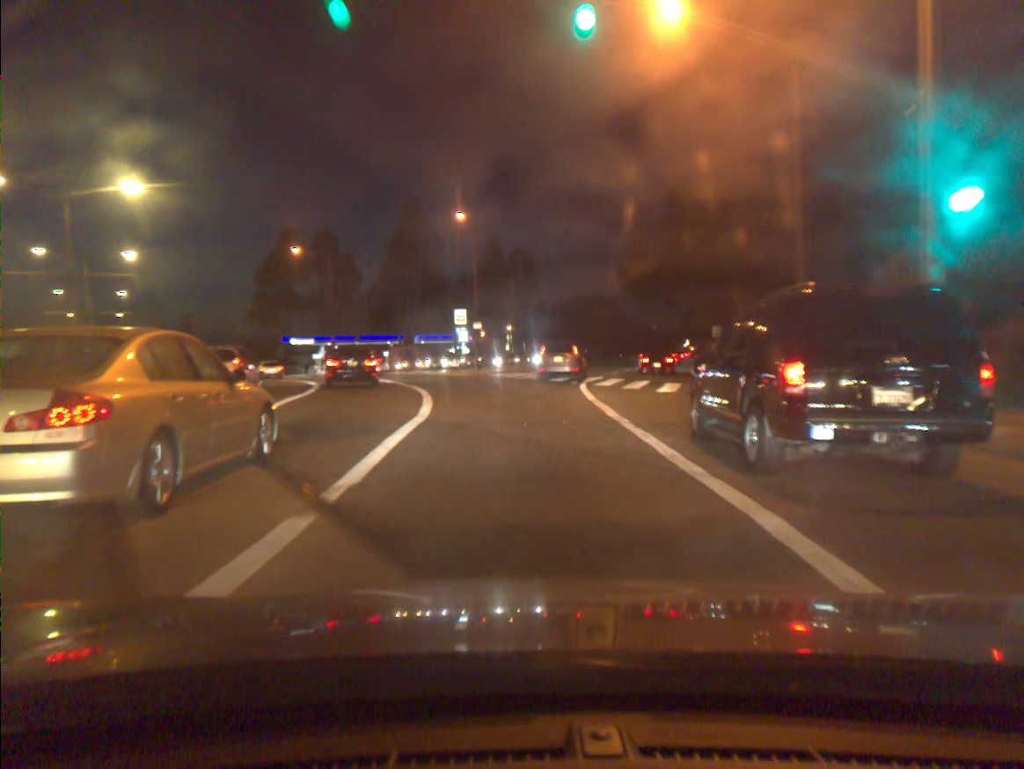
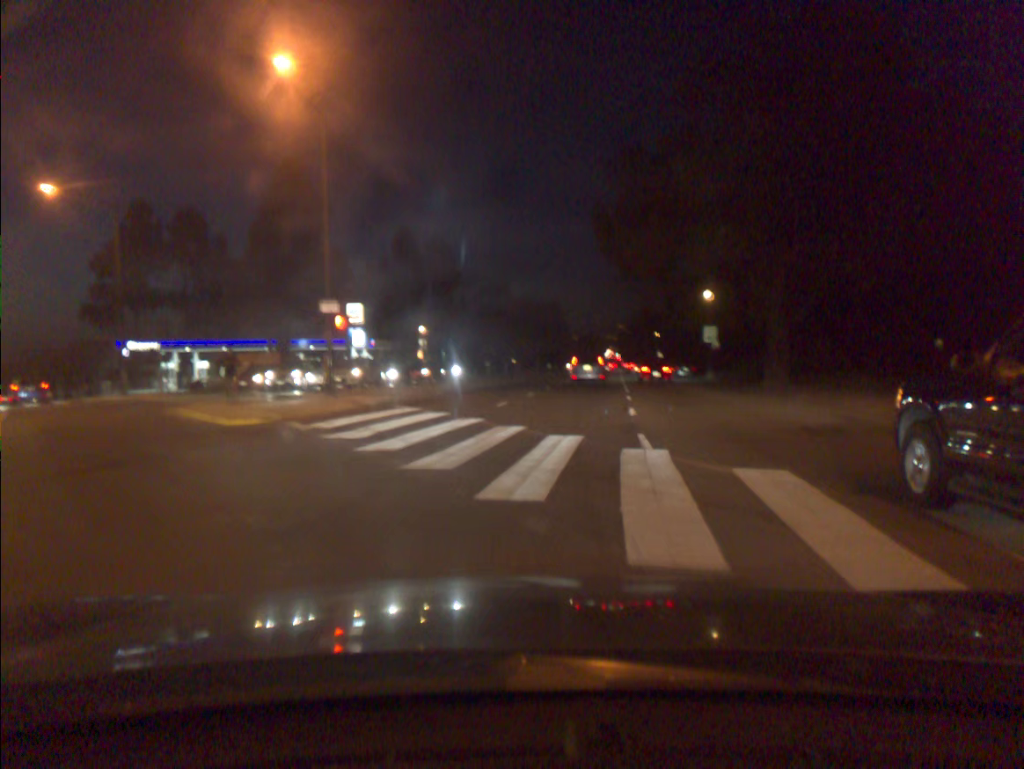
(+0.8, +26.3) m; +6°
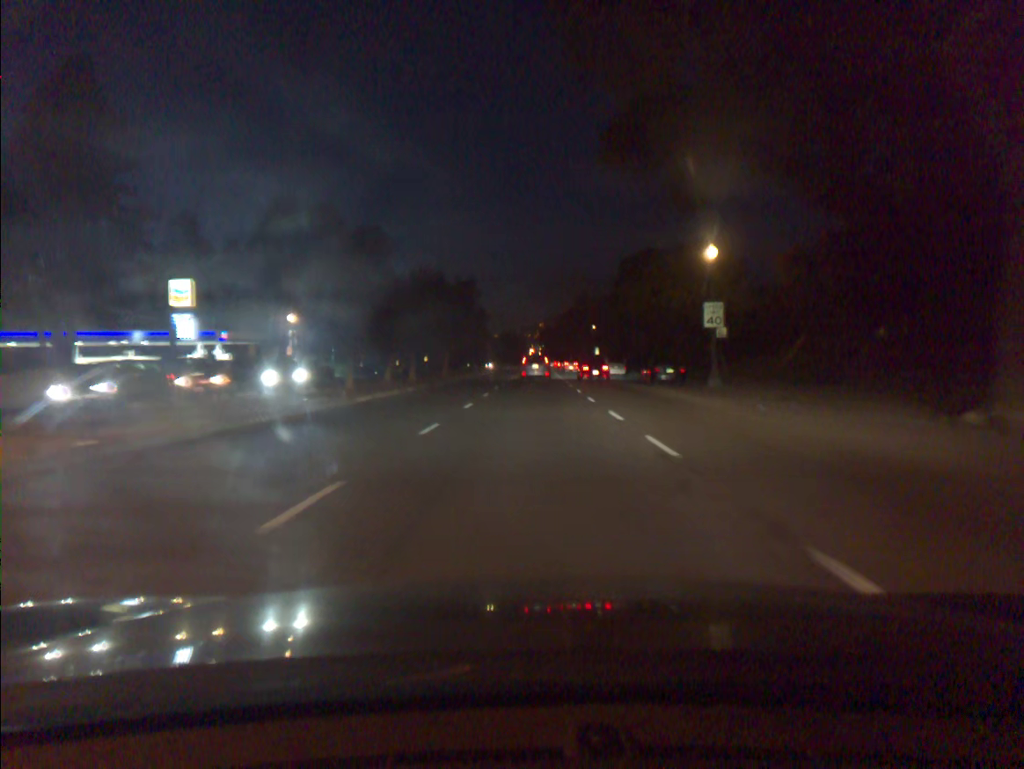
(+1.4, +23.0) m; +6°
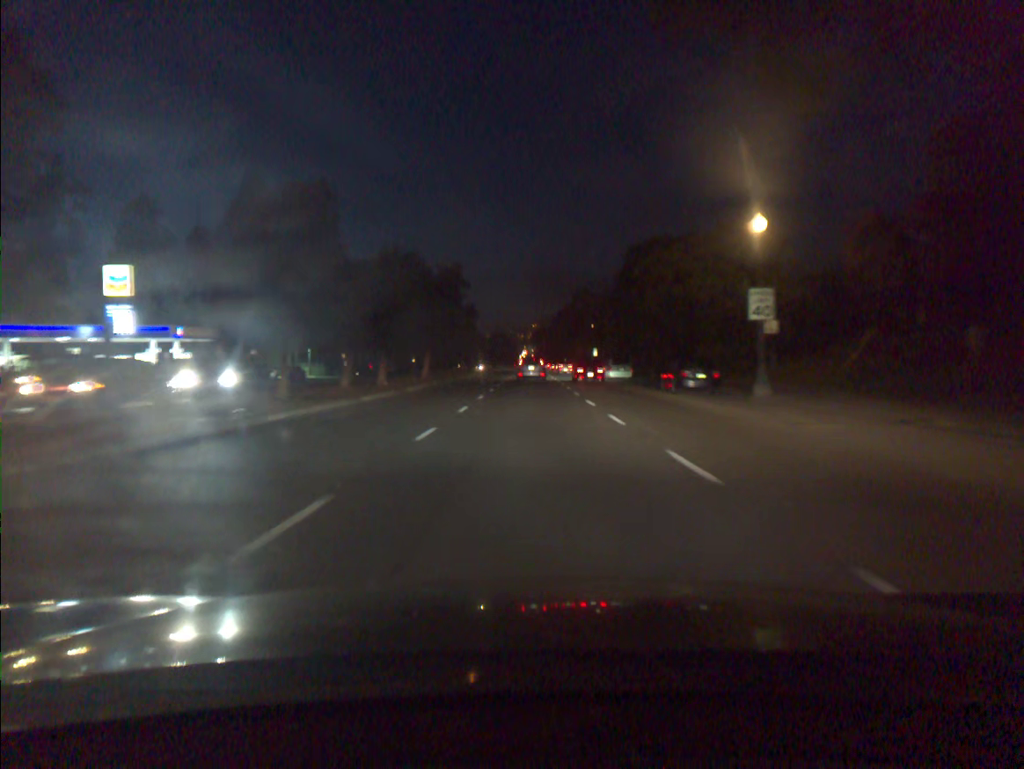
(0.0, +8.3) m; 0°
